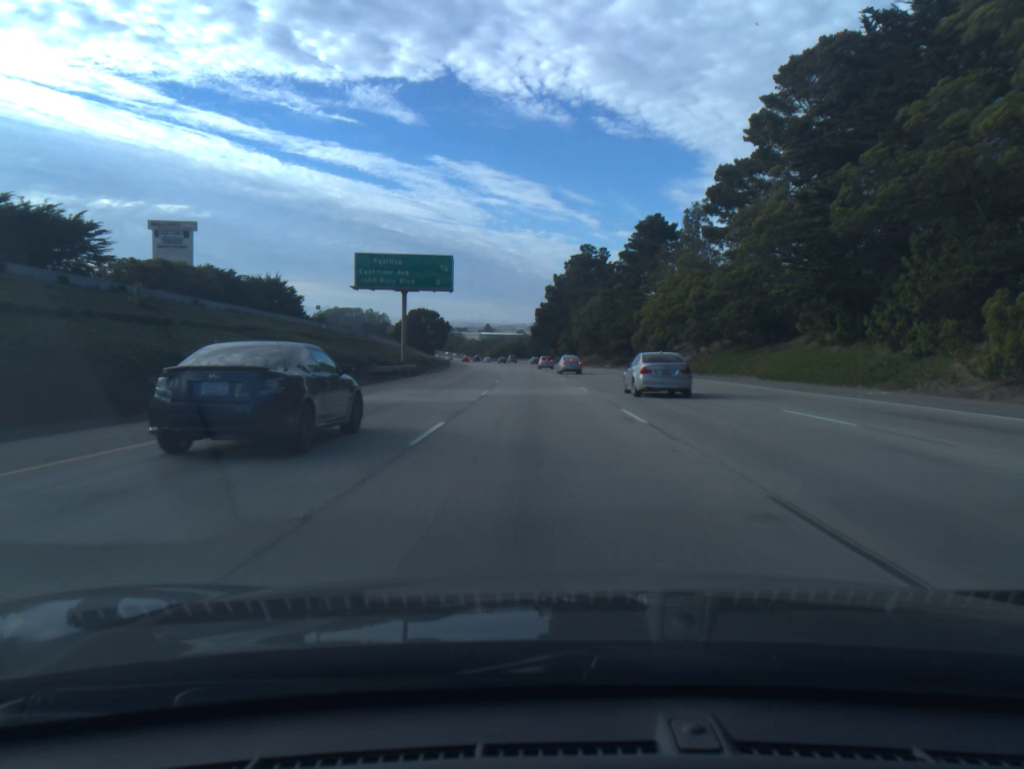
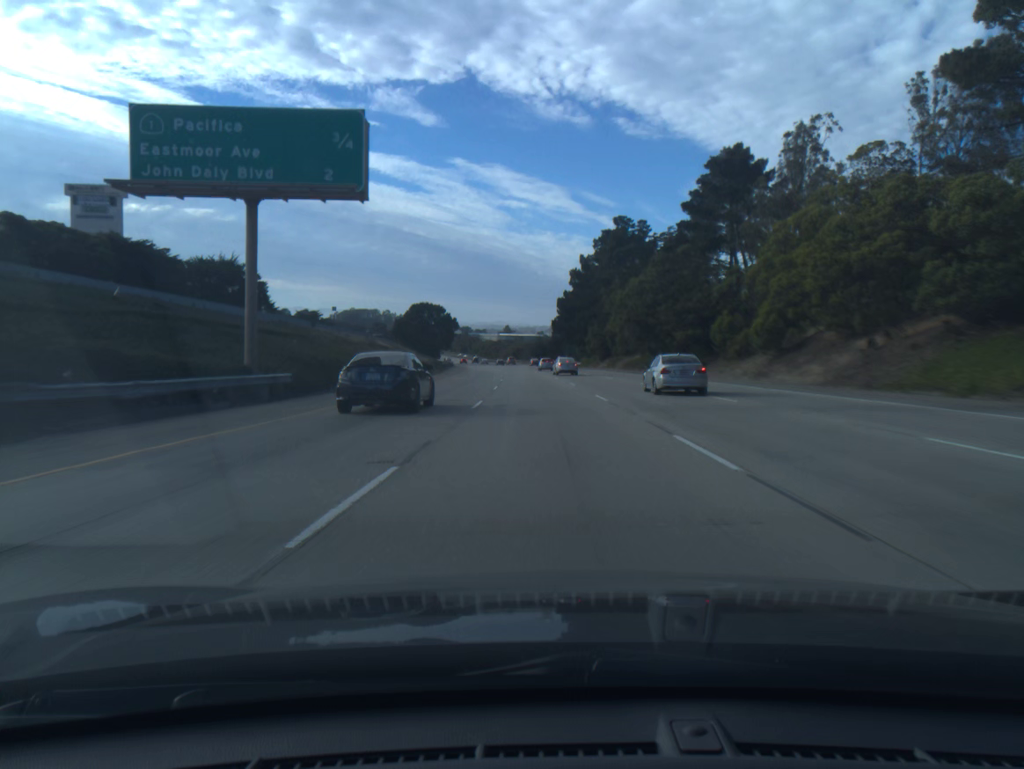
(-0.5, +35.0) m; -1°
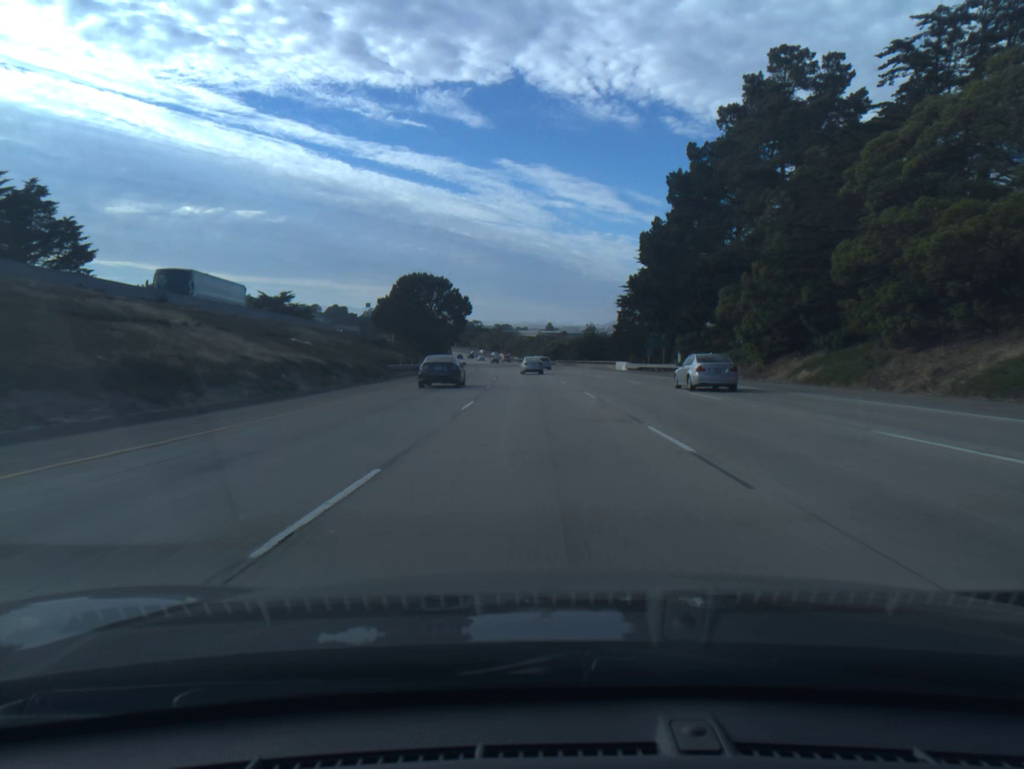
(-1.7, +71.4) m; -3°
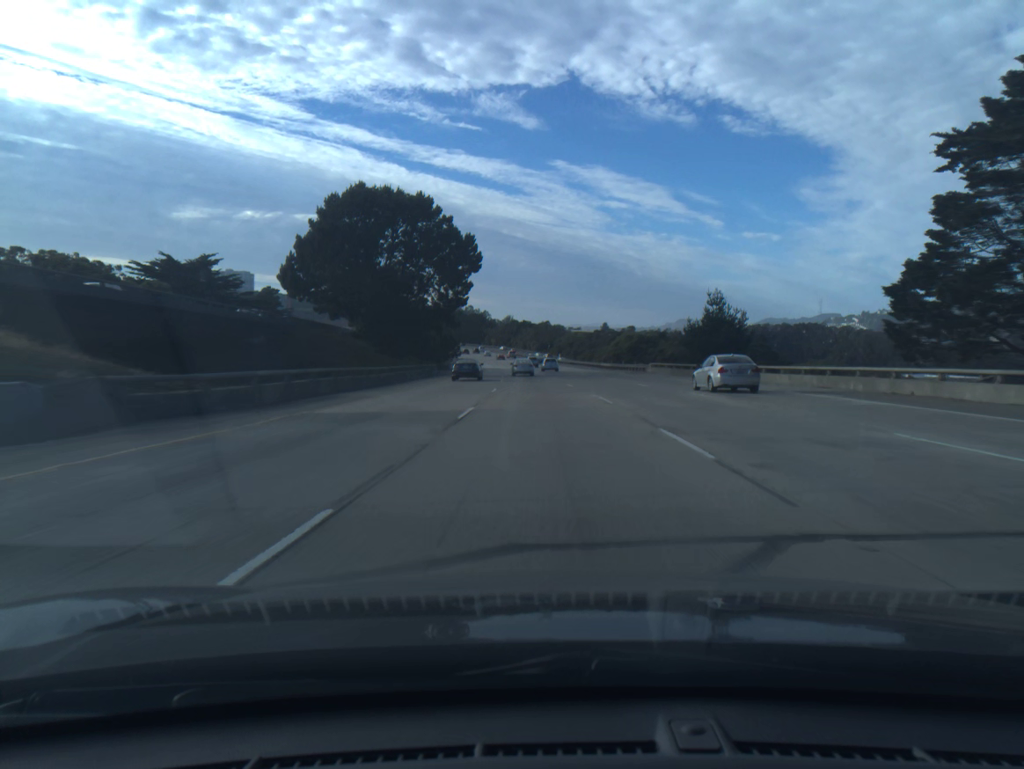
(-2.4, +73.3) m; -4°
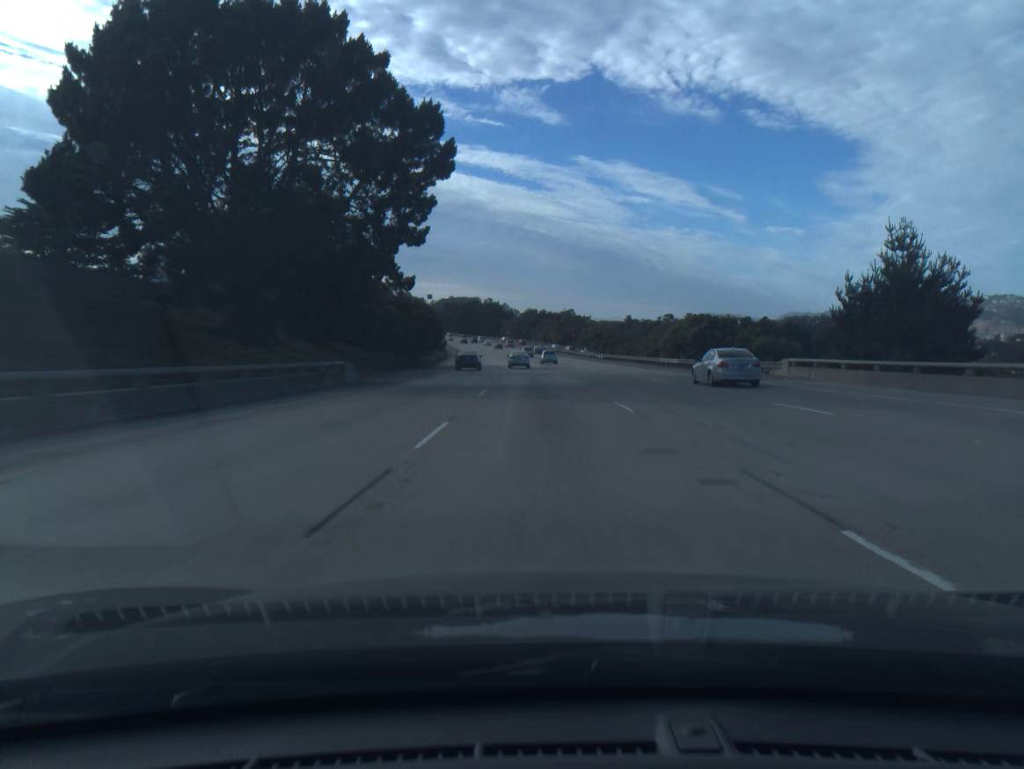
(-0.5, +37.0) m; -2°
